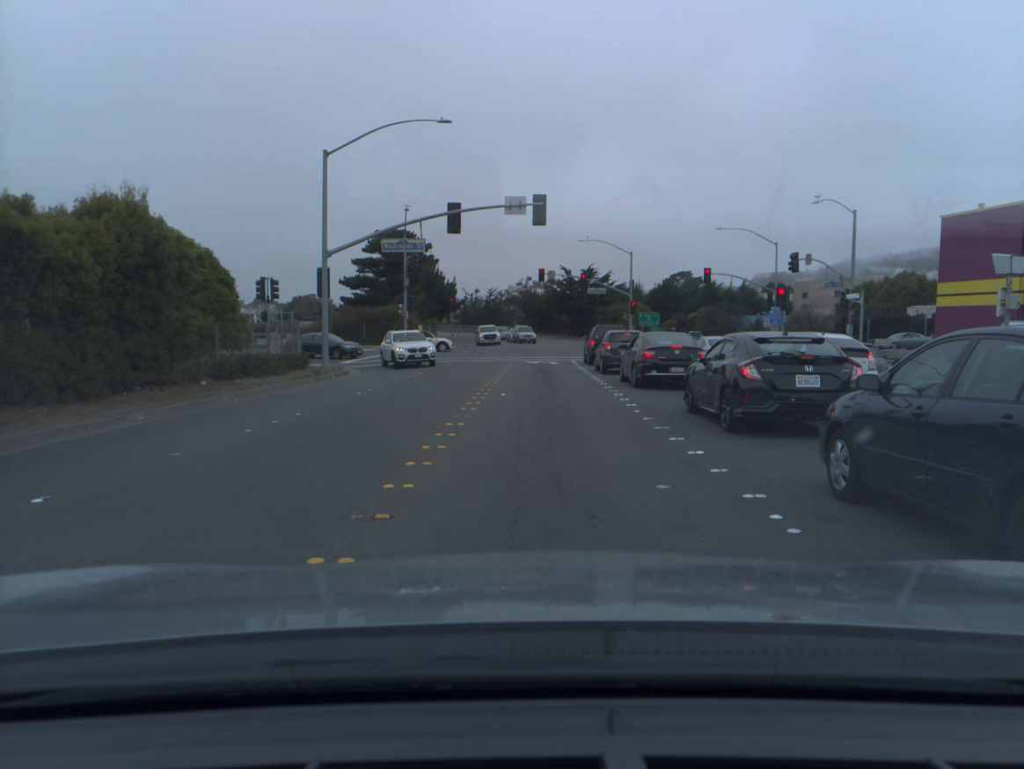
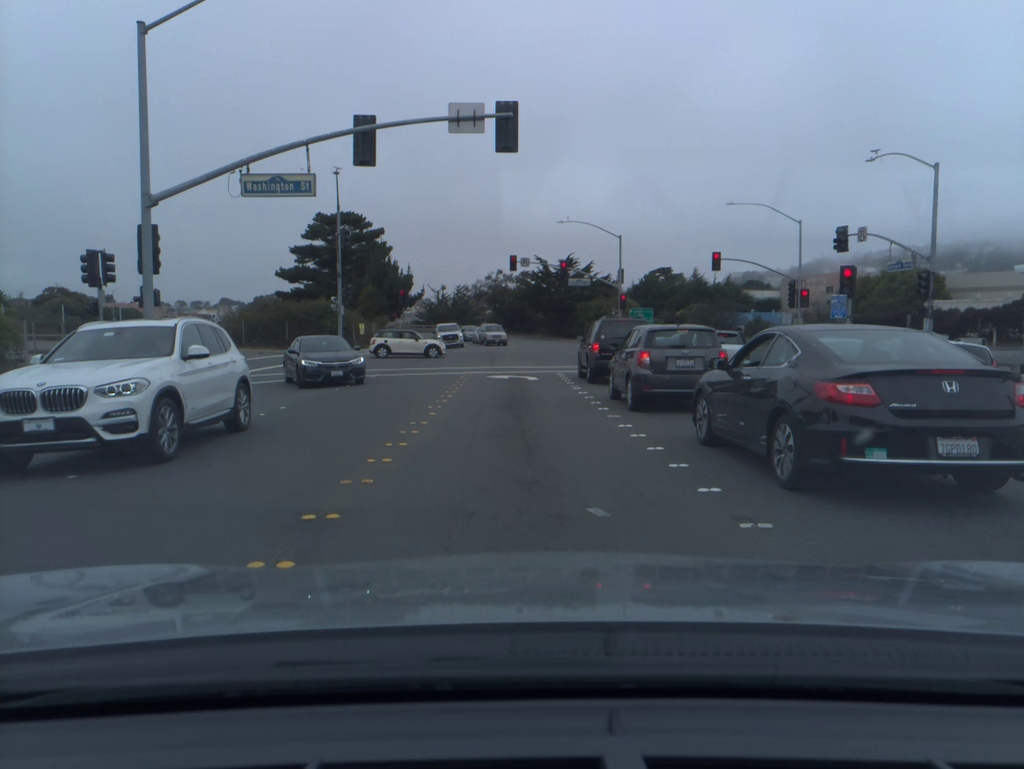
(+0.3, +13.6) m; +2°
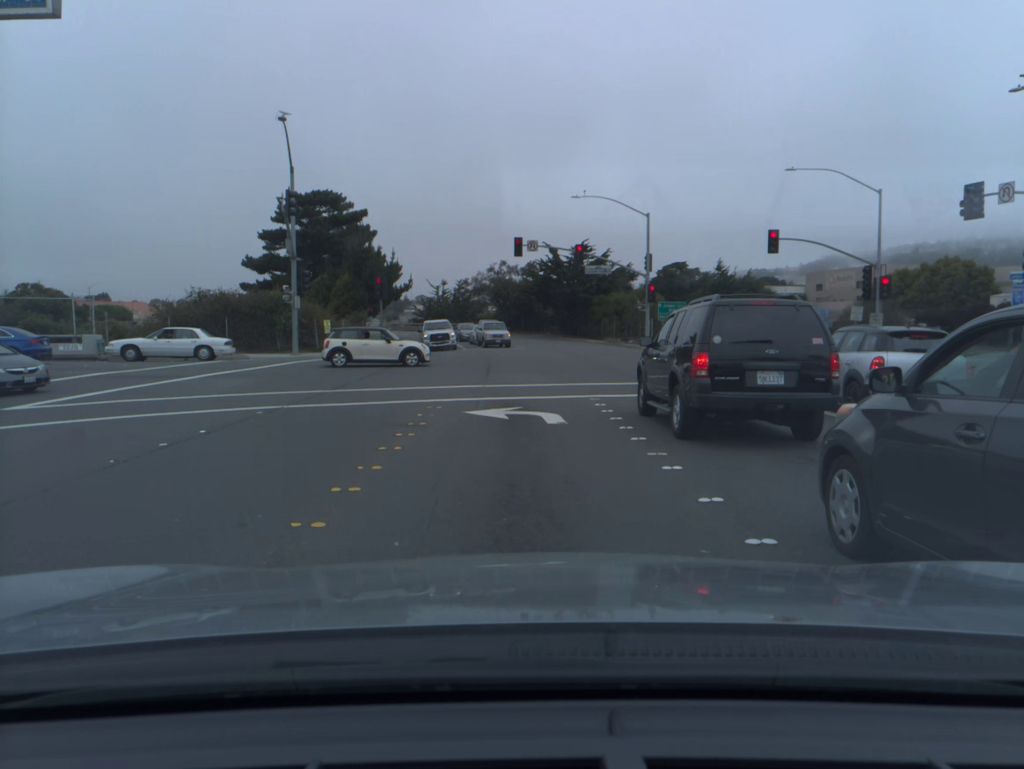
(-0.1, +11.6) m; 0°
